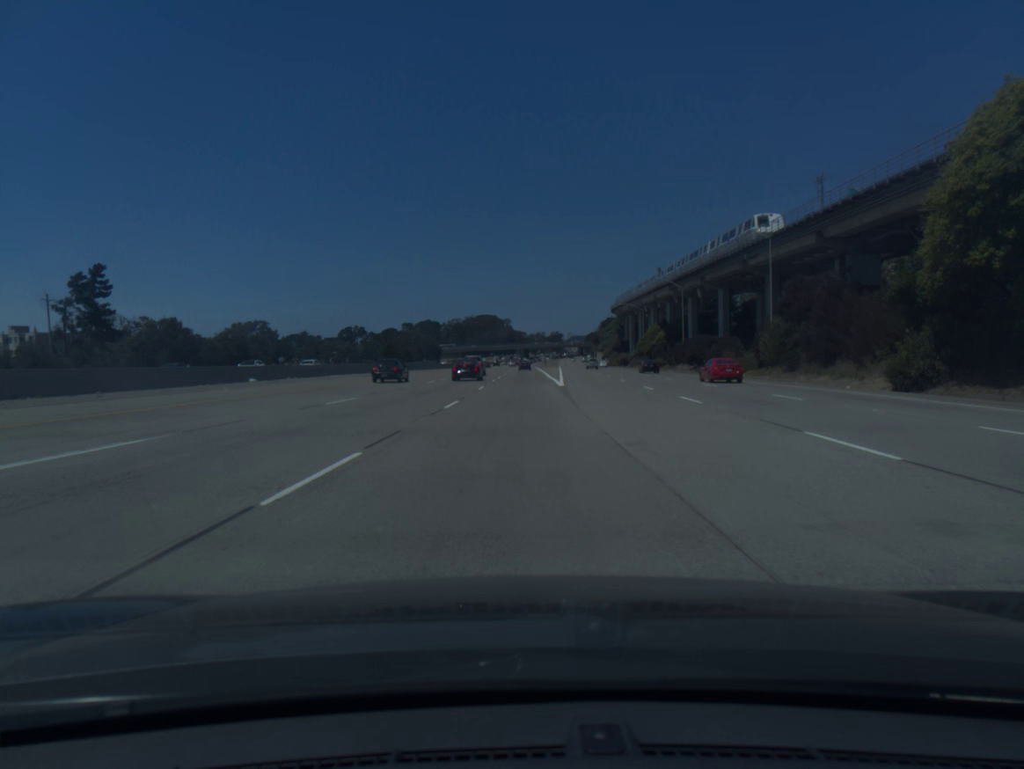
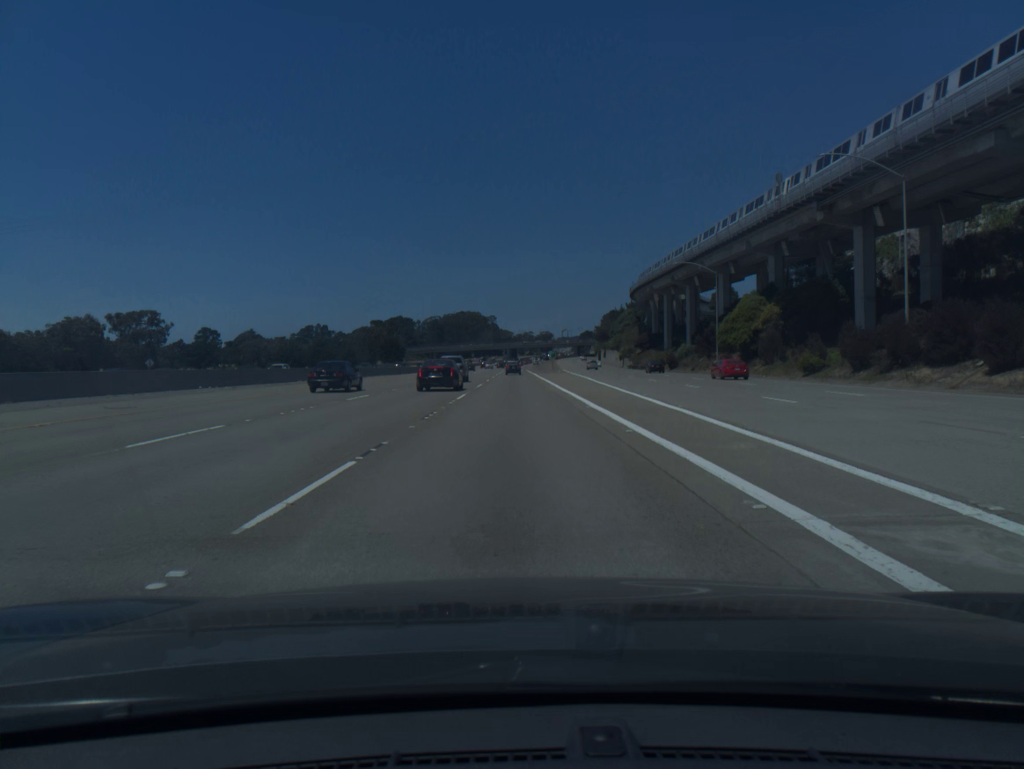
(+0.5, +69.4) m; +1°
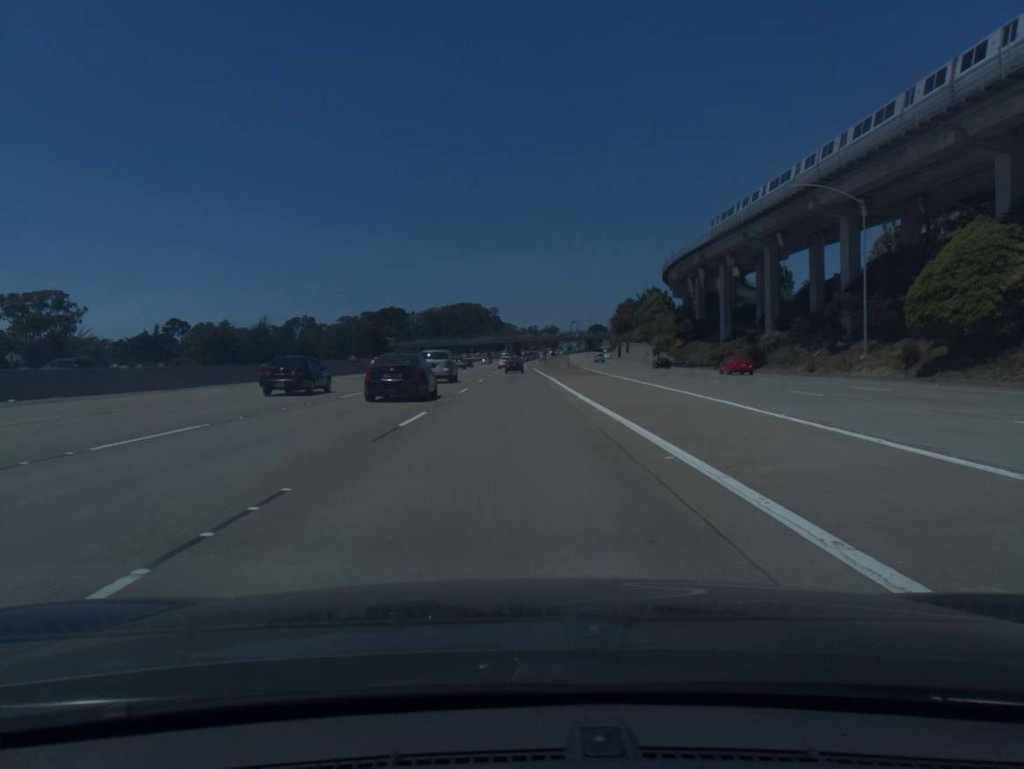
(0.0, +40.6) m; 0°
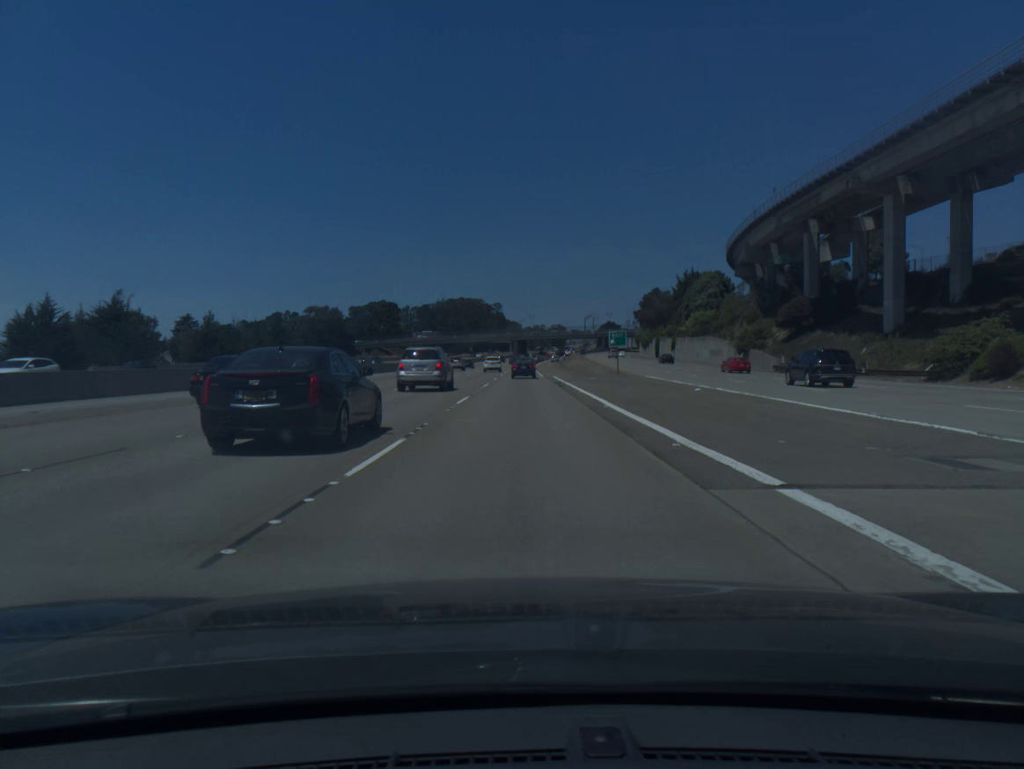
(-0.4, +50.6) m; 0°
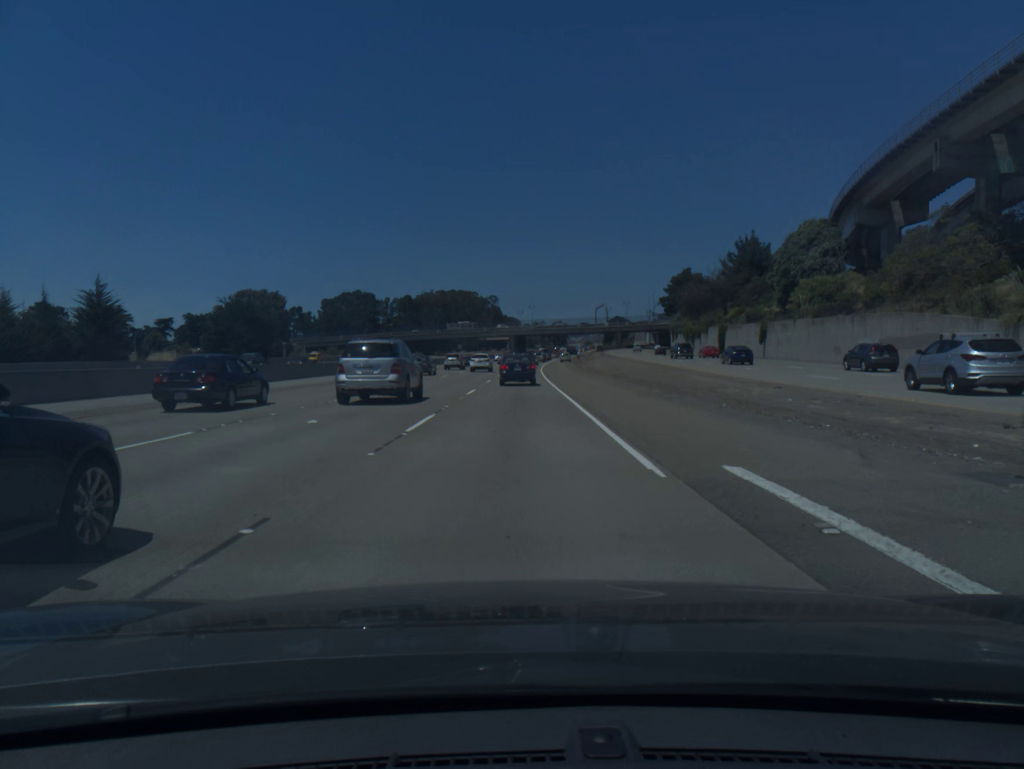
(+0.3, +52.9) m; 0°
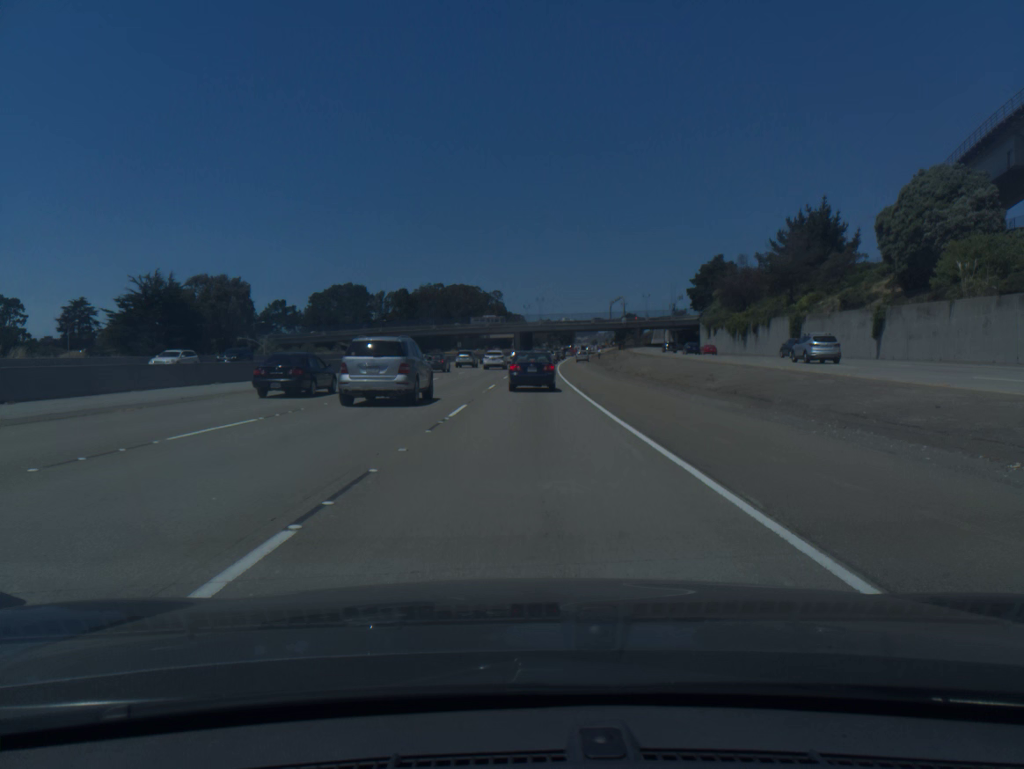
(-0.2, +26.4) m; 0°
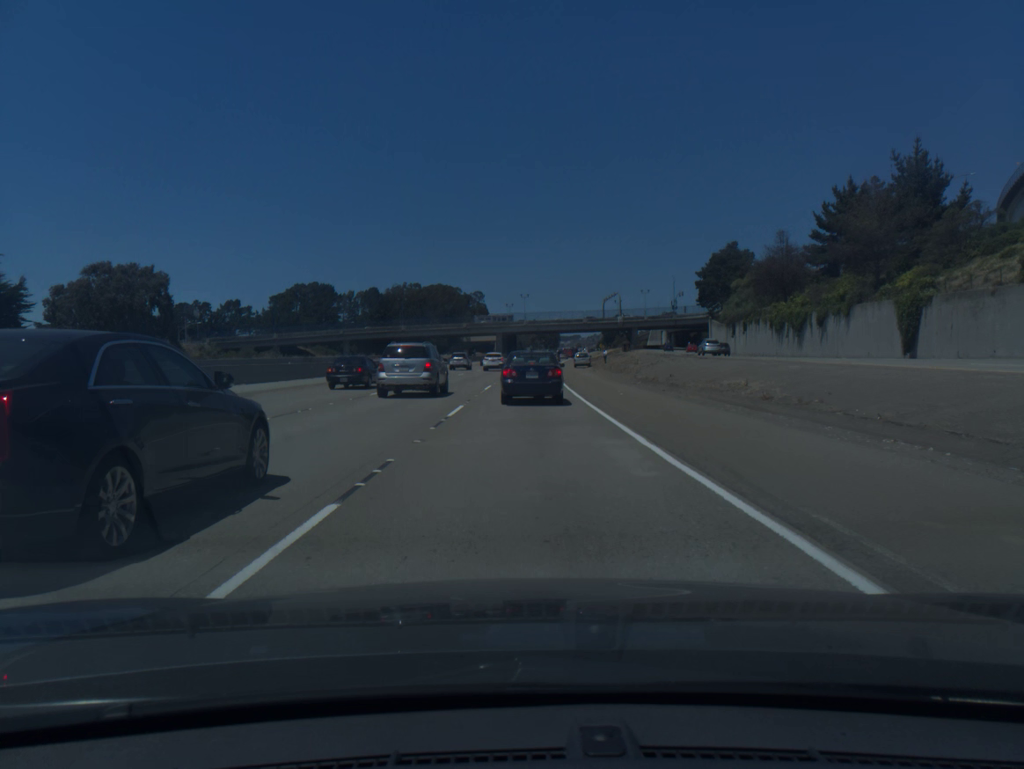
(+0.3, +28.3) m; +1°
